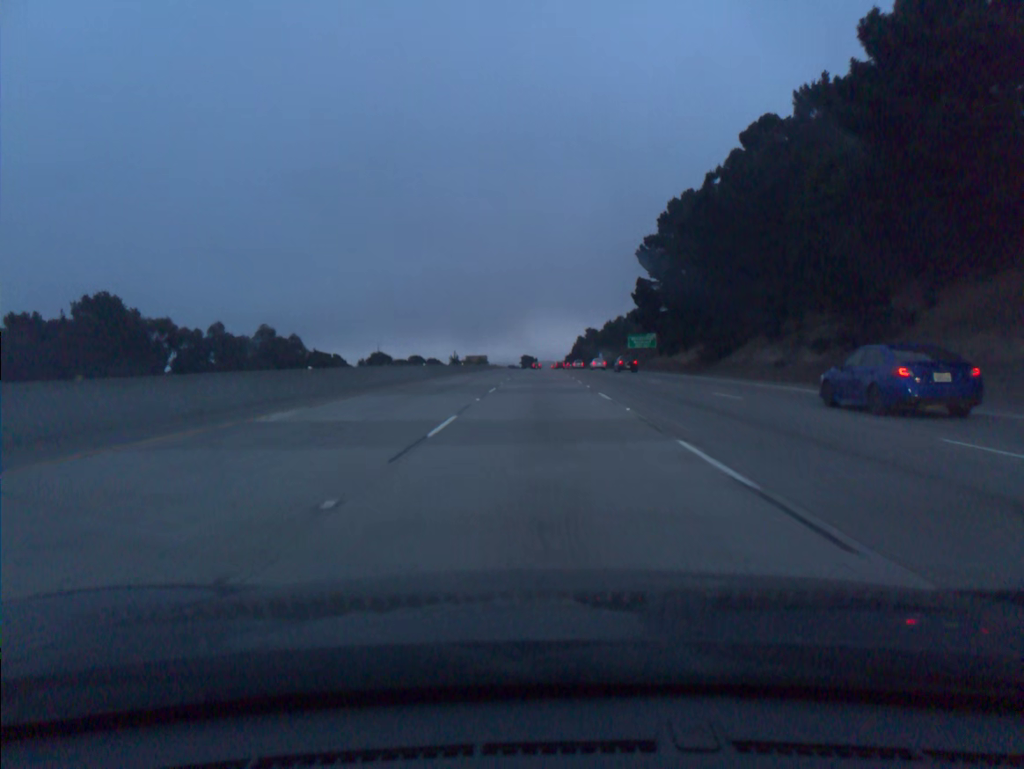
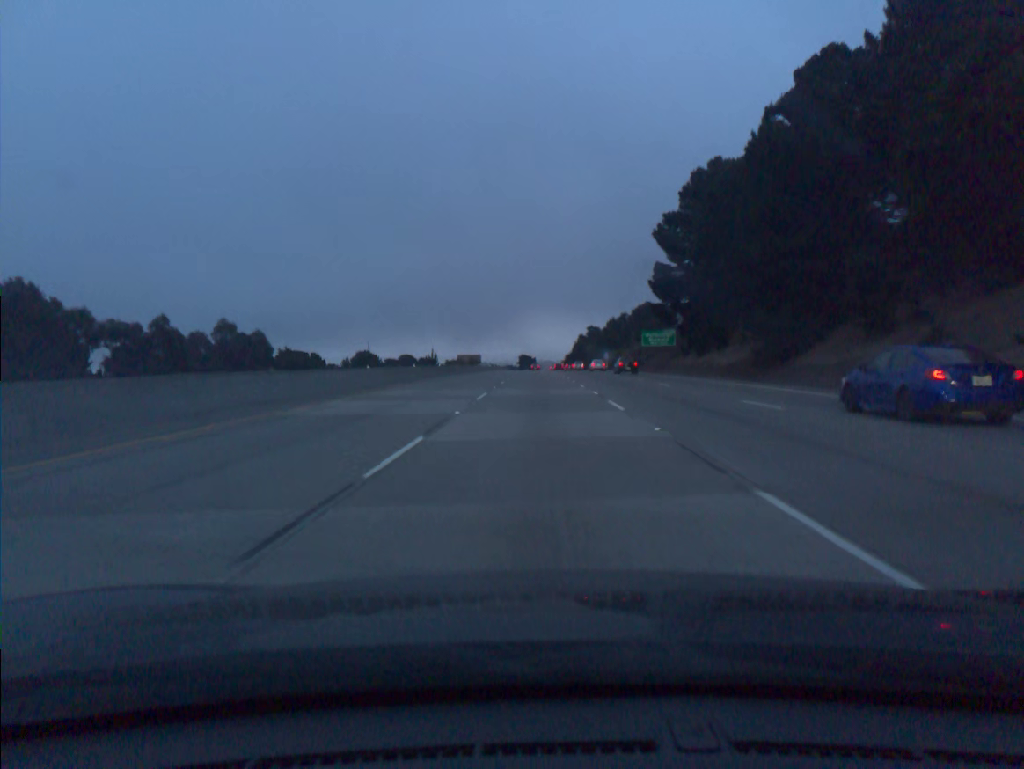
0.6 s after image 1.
(0.0, +18.4) m; 0°
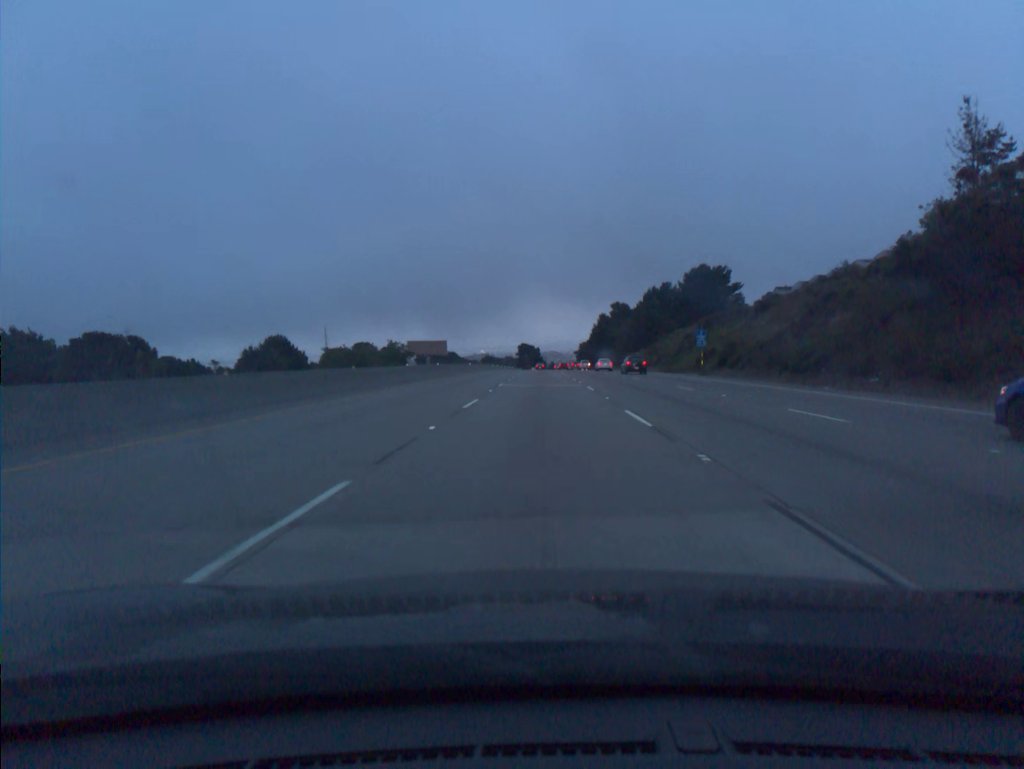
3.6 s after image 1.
(-0.2, +92.0) m; 0°
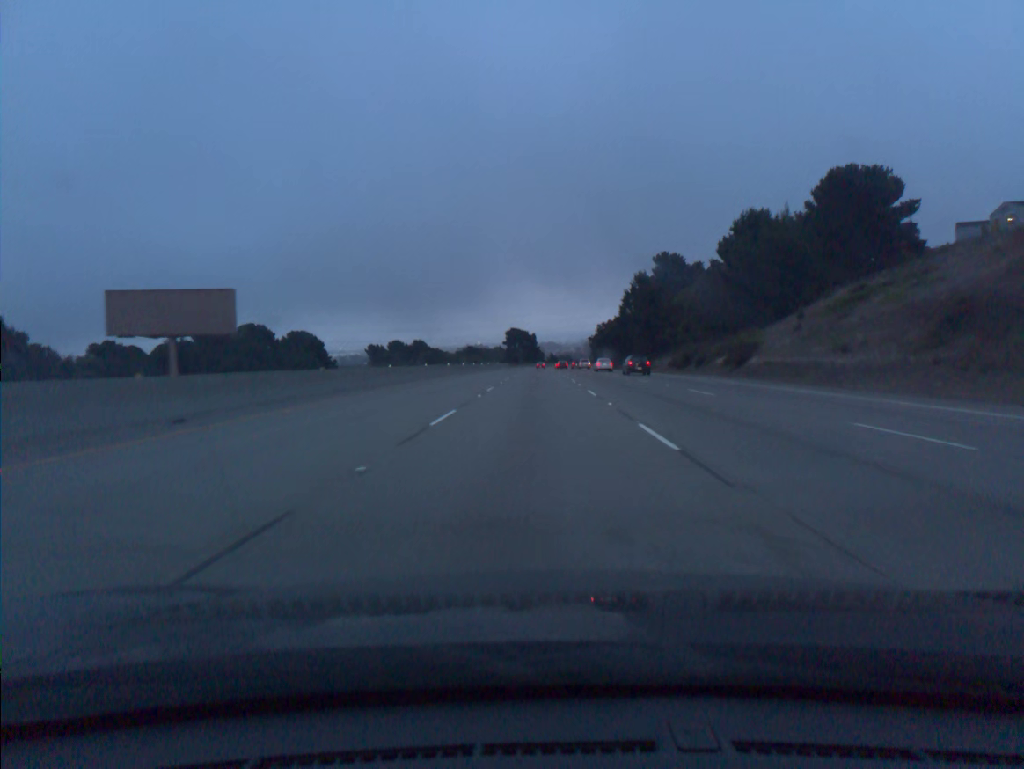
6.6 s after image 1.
(+0.4, +92.2) m; 0°
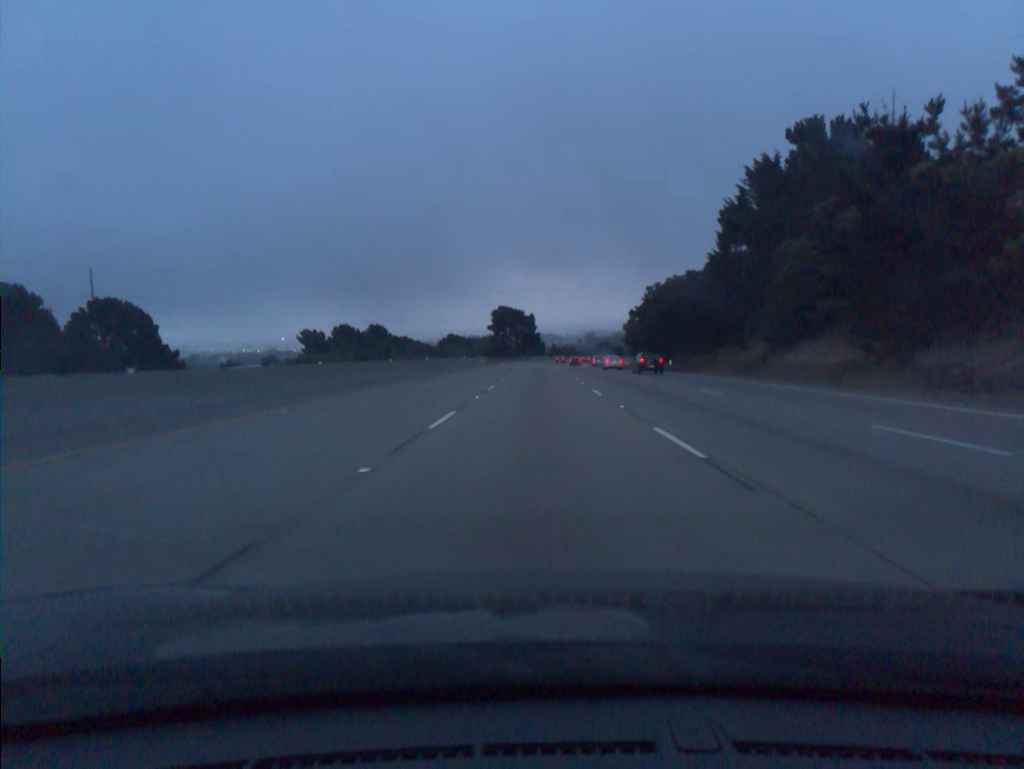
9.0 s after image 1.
(-0.3, +73.9) m; 0°
